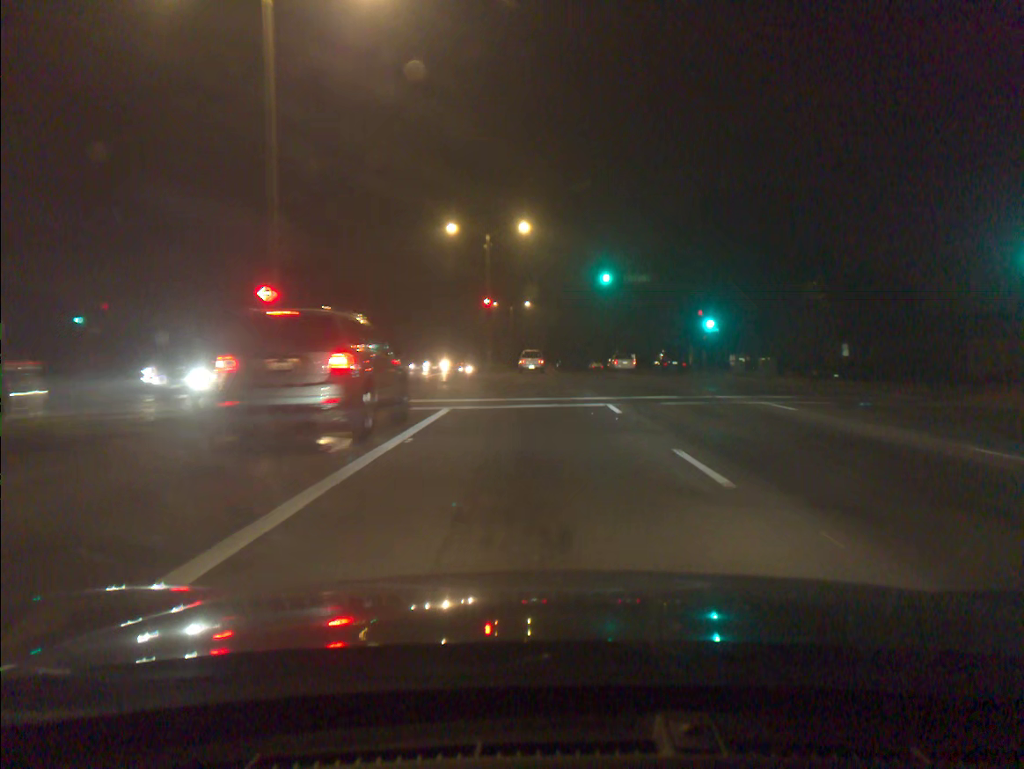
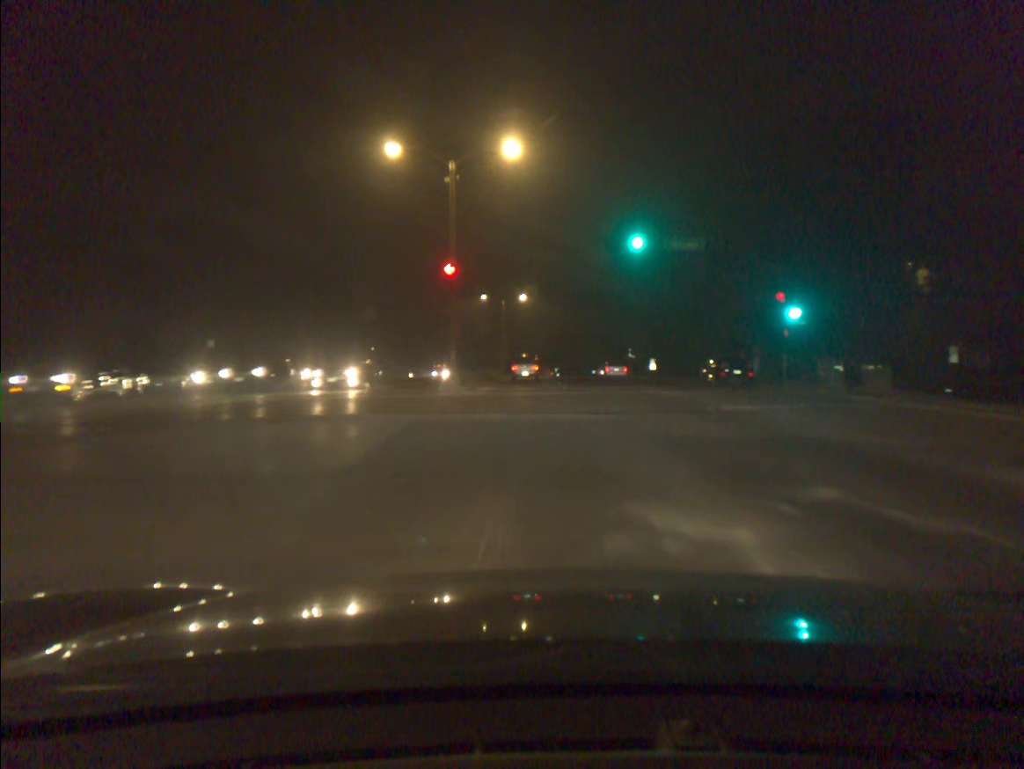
(0.0, +18.7) m; 0°
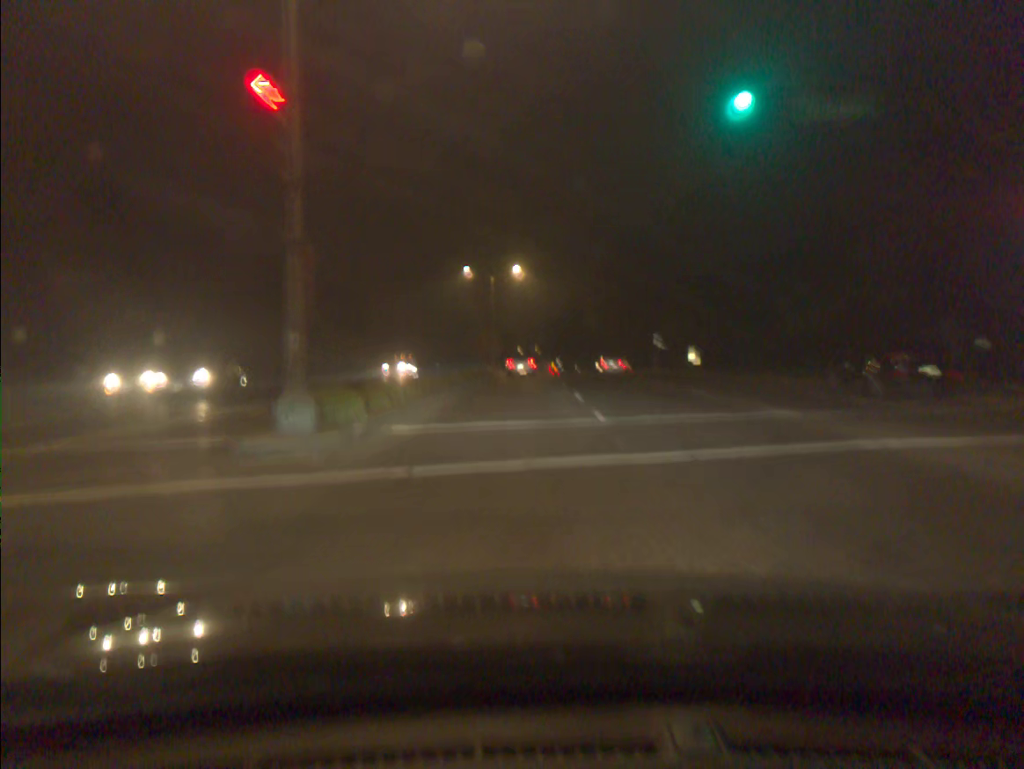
(0.0, +18.5) m; 0°
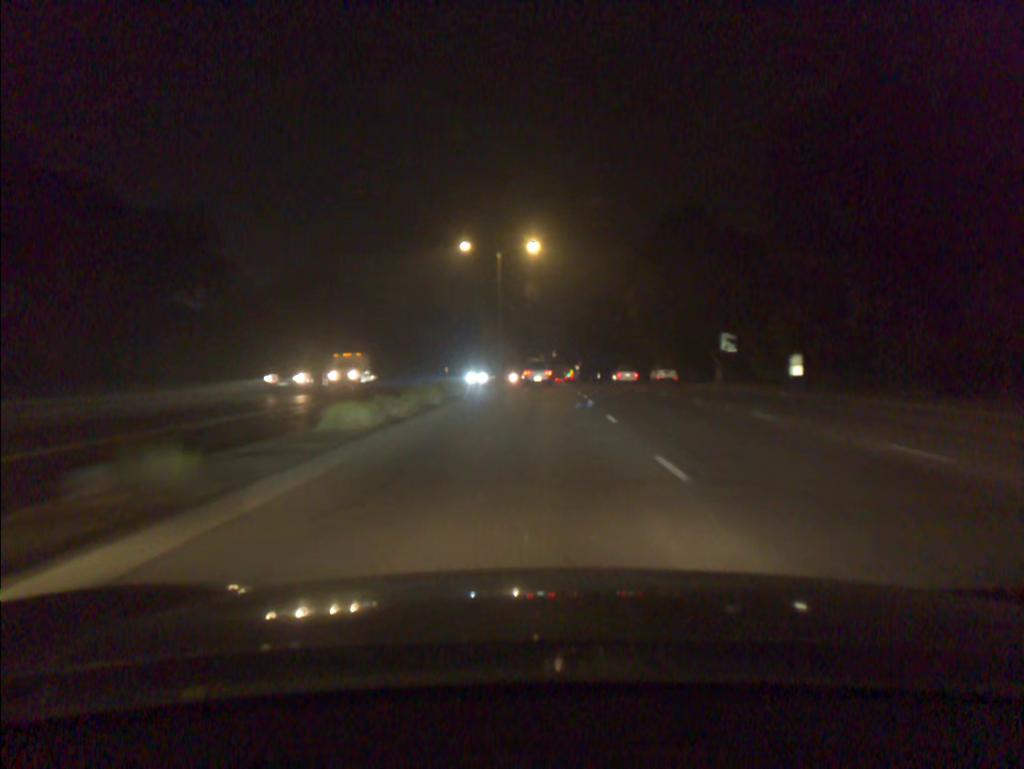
(-0.3, +19.0) m; -1°
